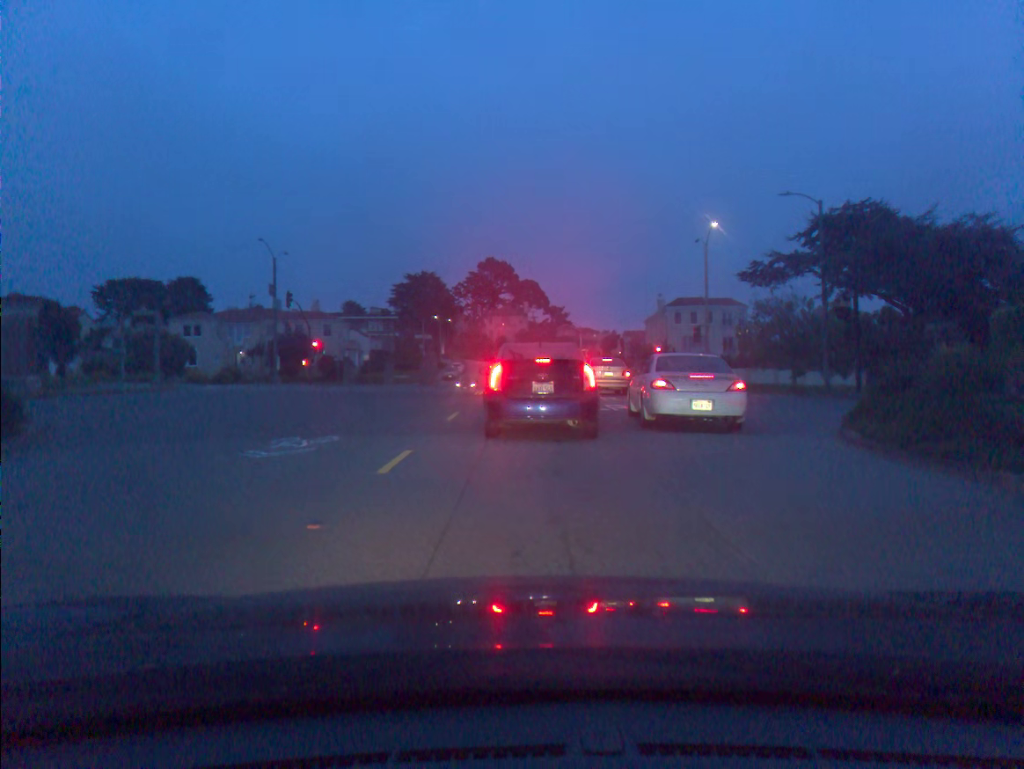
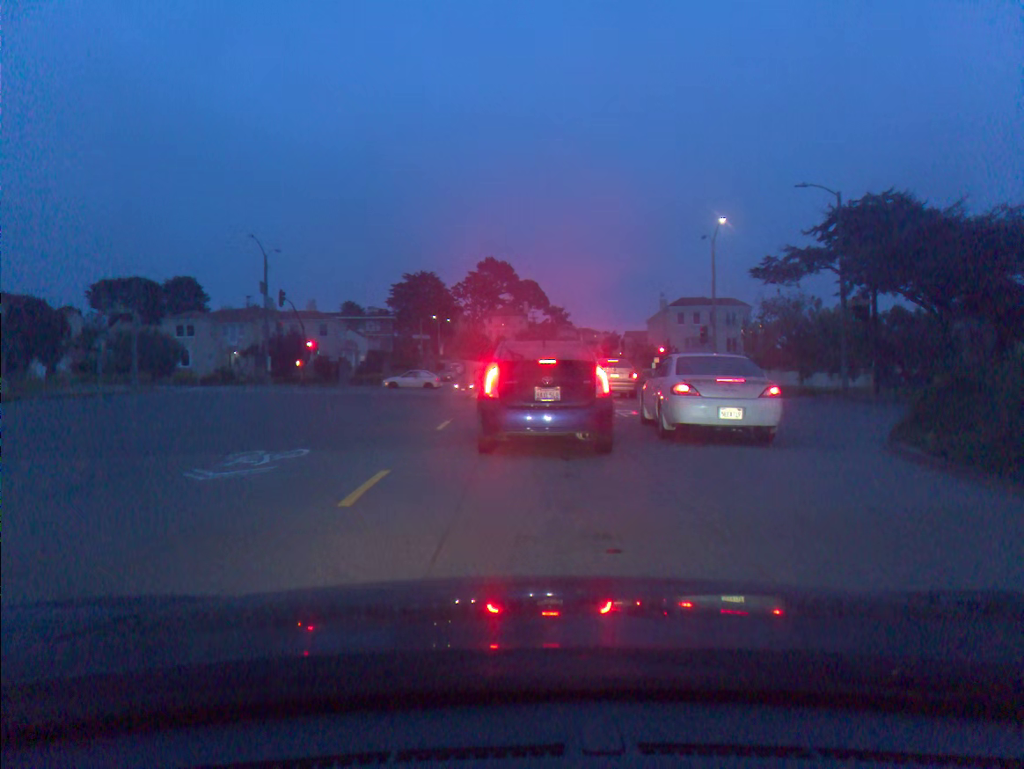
(0.0, +1.8) m; +1°
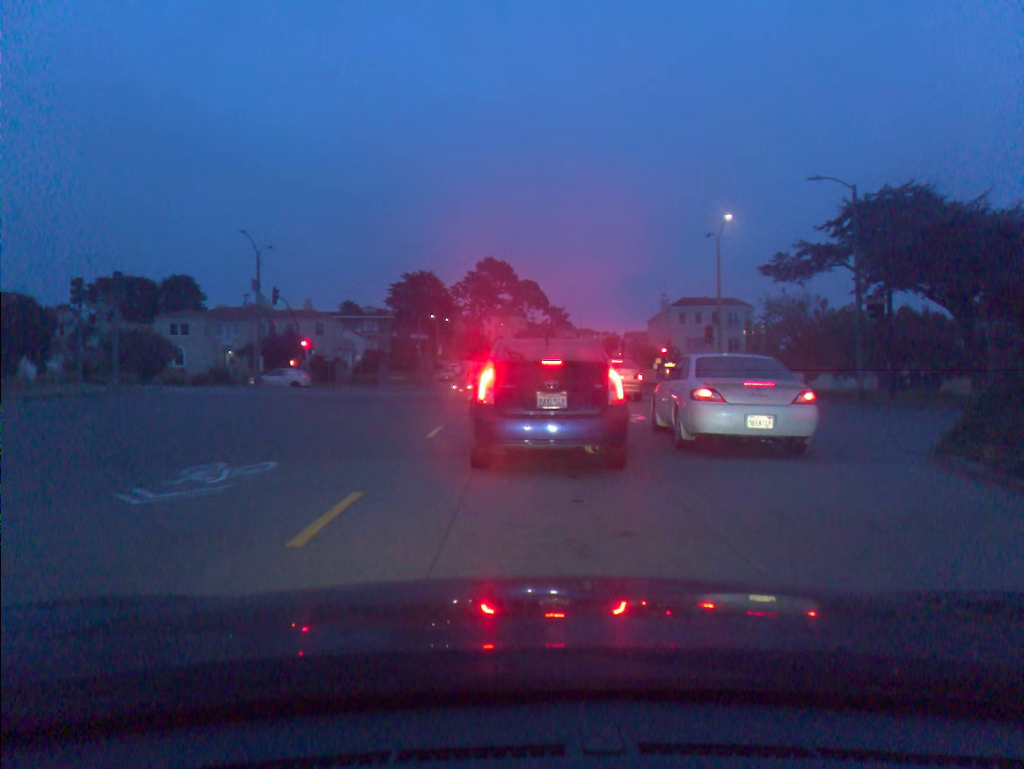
(0.0, +1.4) m; 0°
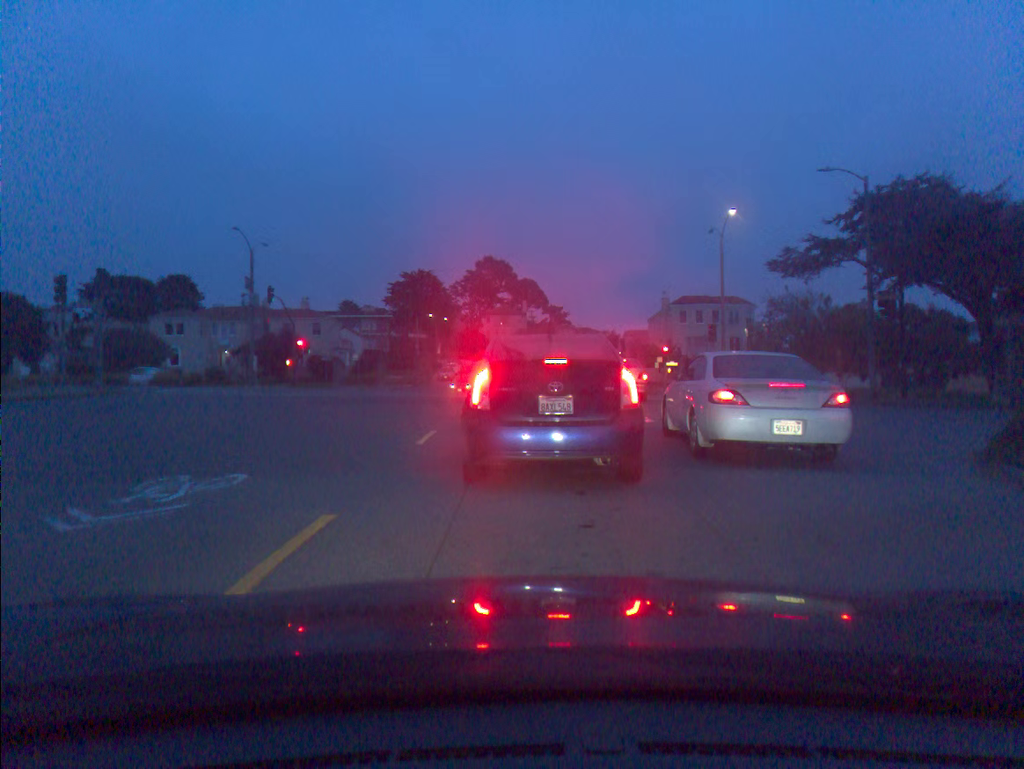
(0.0, +1.1) m; 0°
